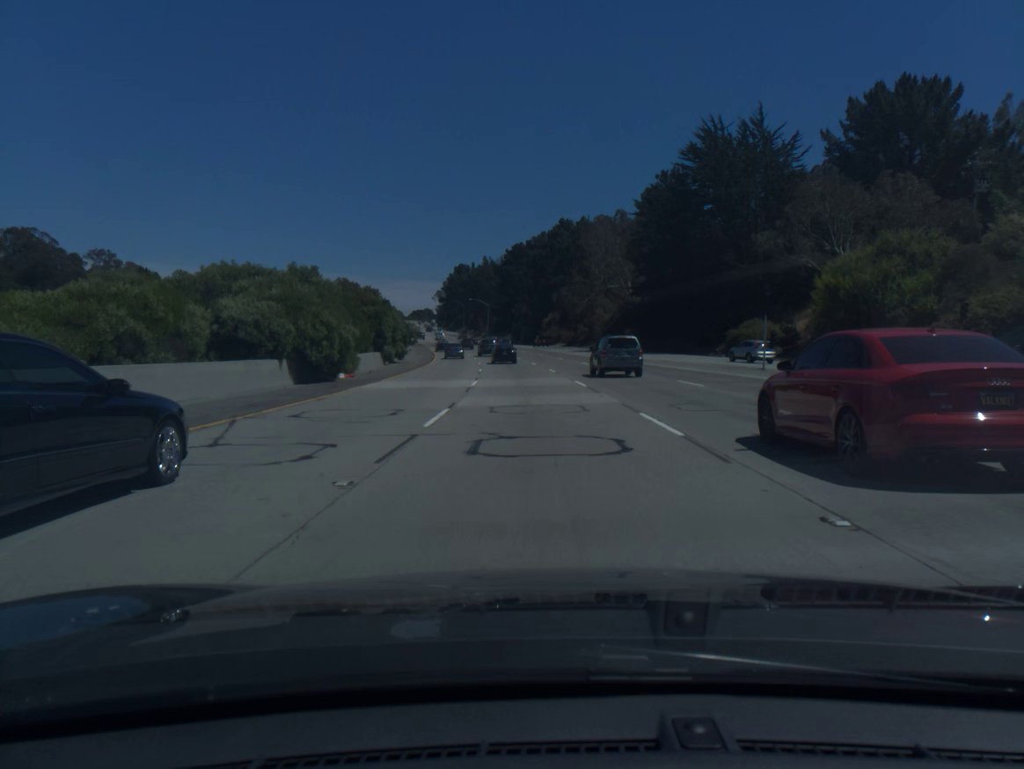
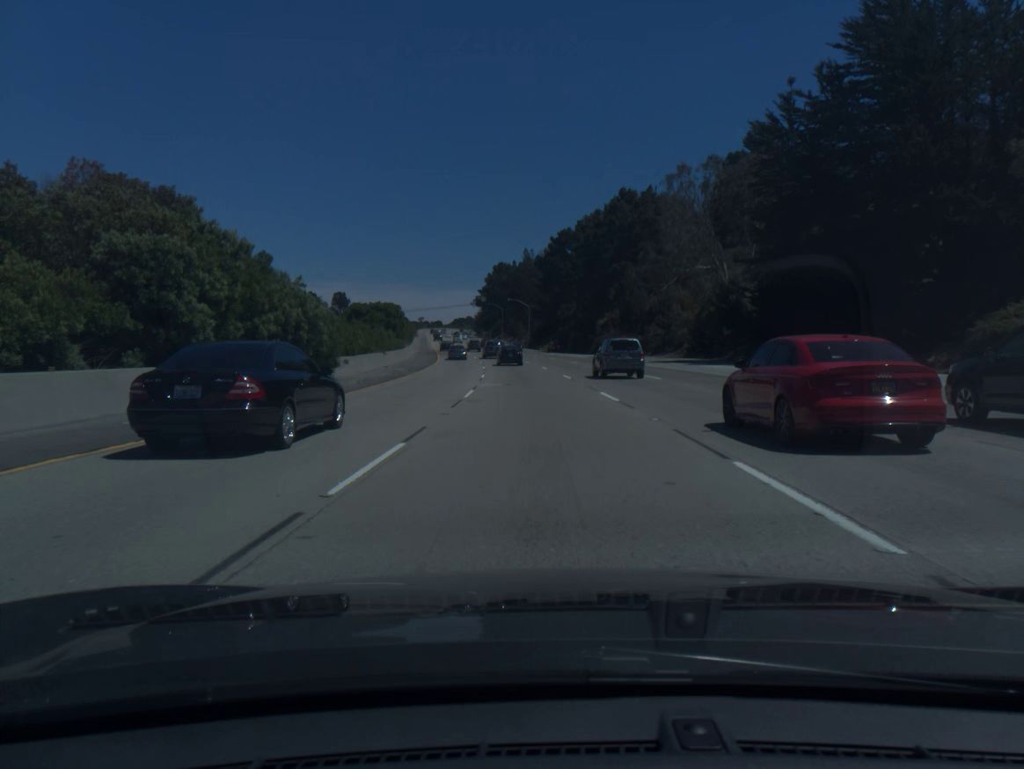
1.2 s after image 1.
(-1.1, +35.1) m; -3°
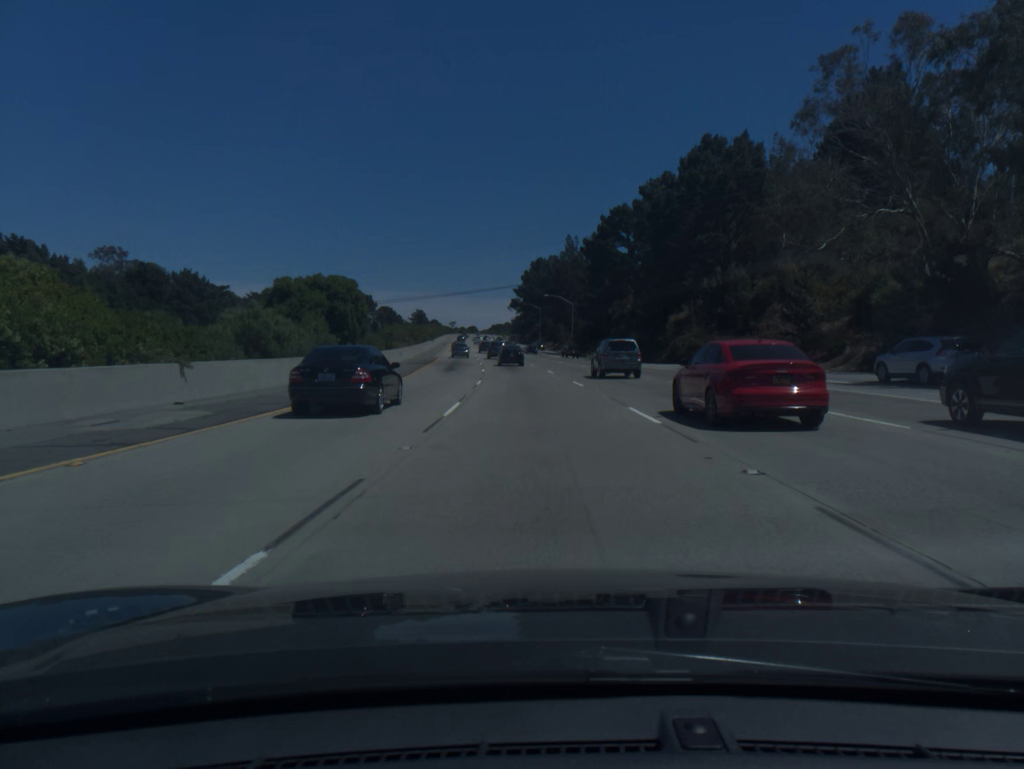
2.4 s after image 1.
(-0.9, +34.9) m; -3°
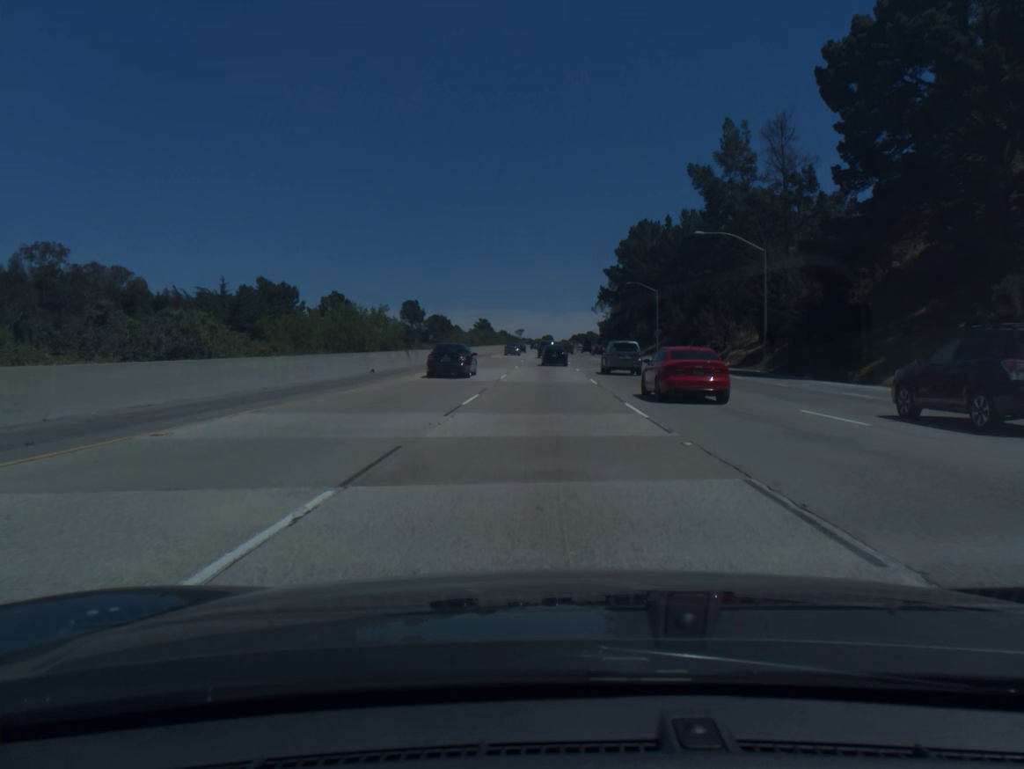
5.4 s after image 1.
(-5.1, +85.6) m; -6°
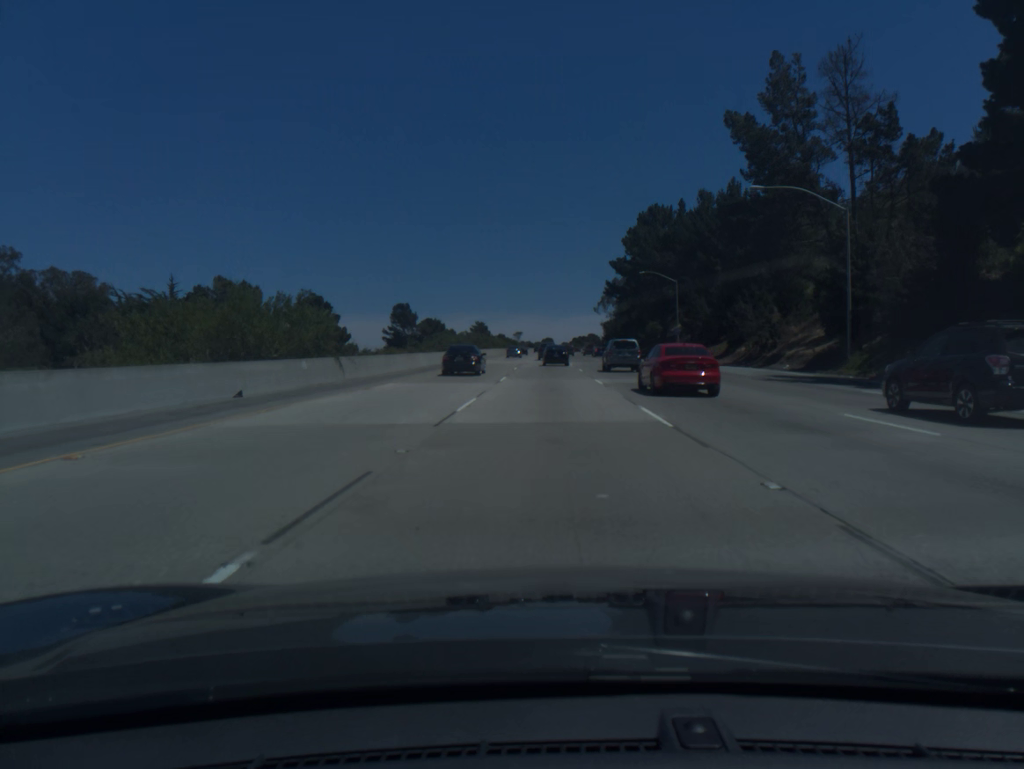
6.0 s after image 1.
(0.0, +16.8) m; 0°
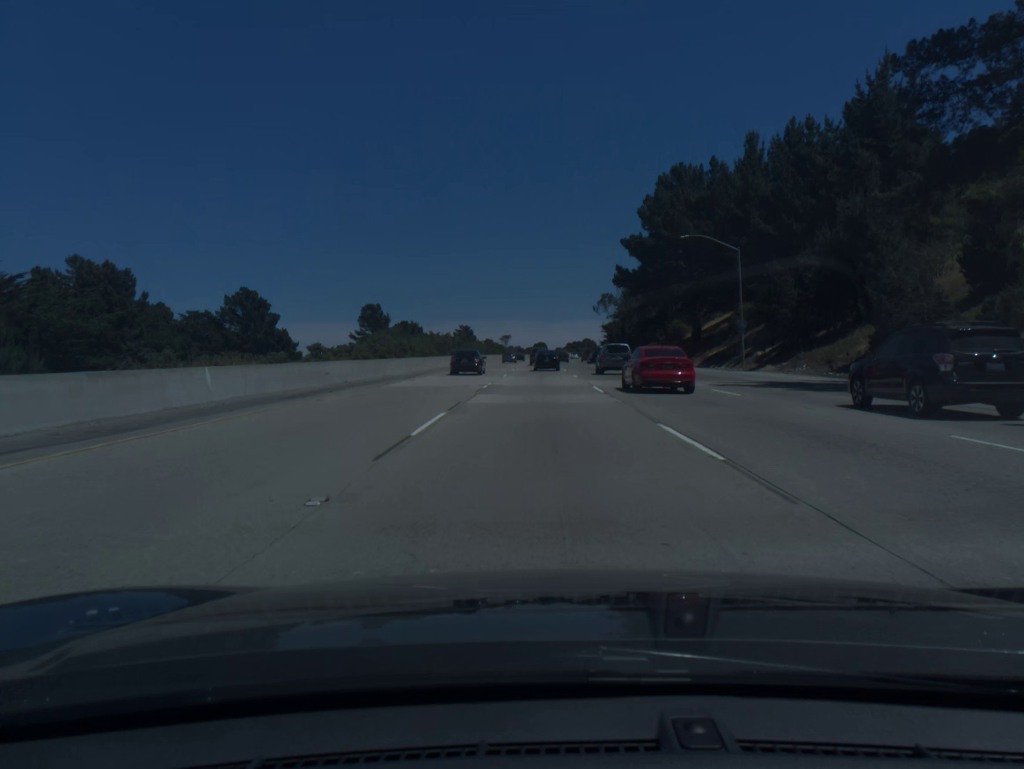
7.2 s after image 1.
(+0.2, +33.3) m; +1°
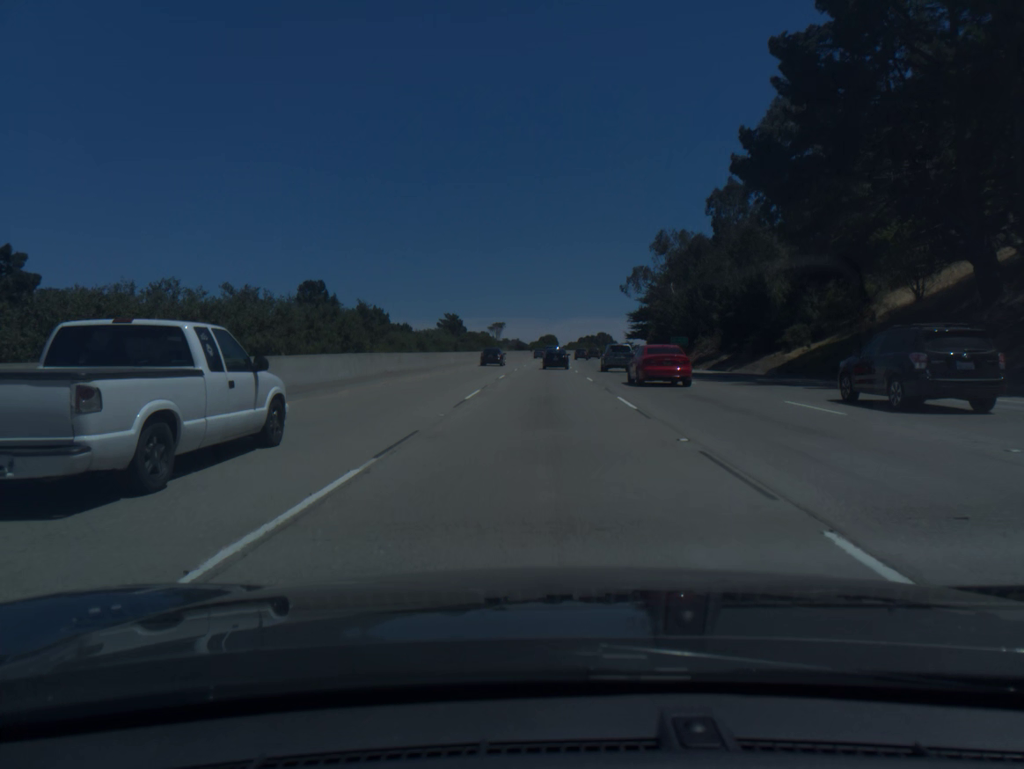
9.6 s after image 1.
(-0.3, +65.7) m; -1°
